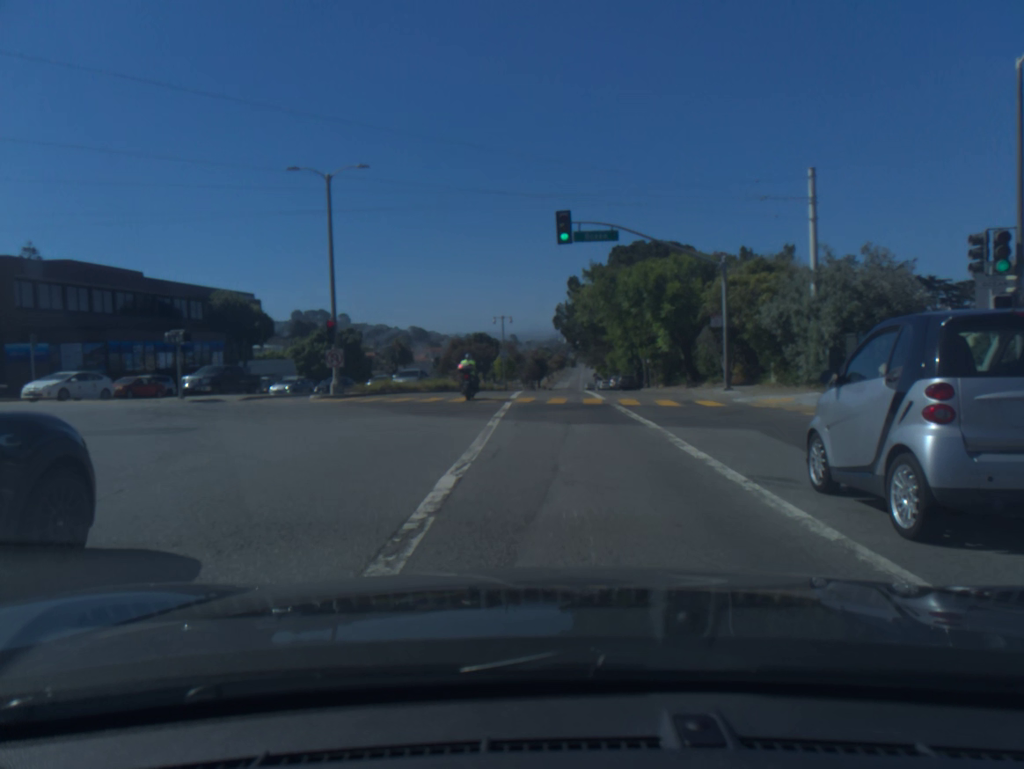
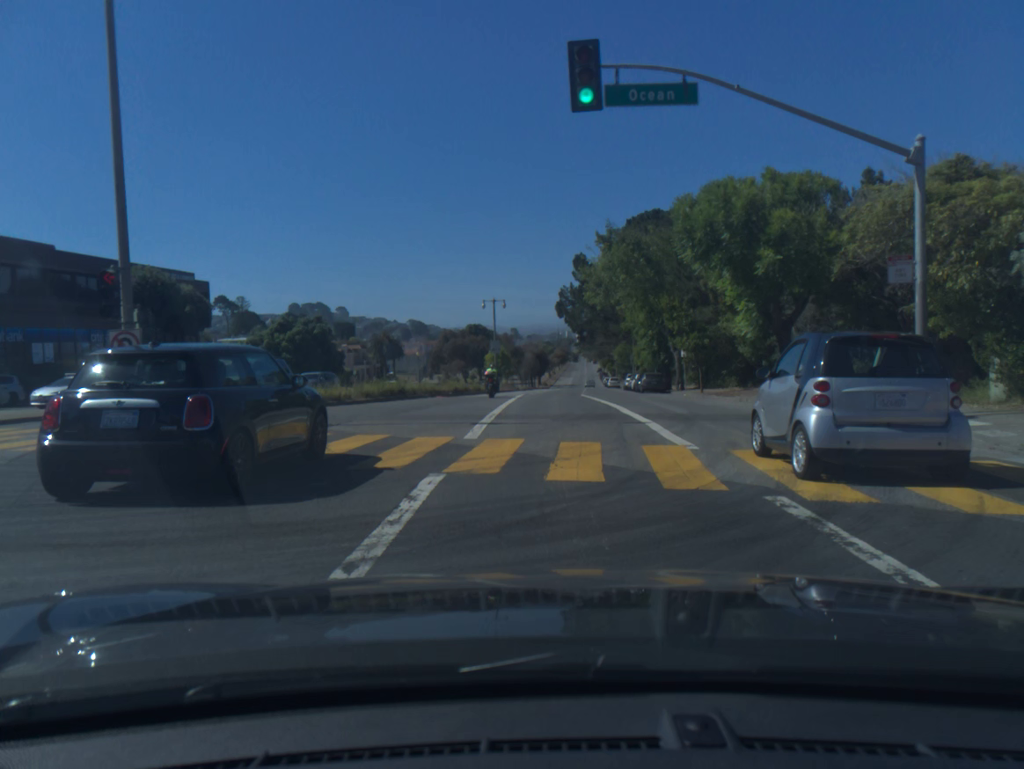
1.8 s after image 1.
(0.0, +16.1) m; 0°
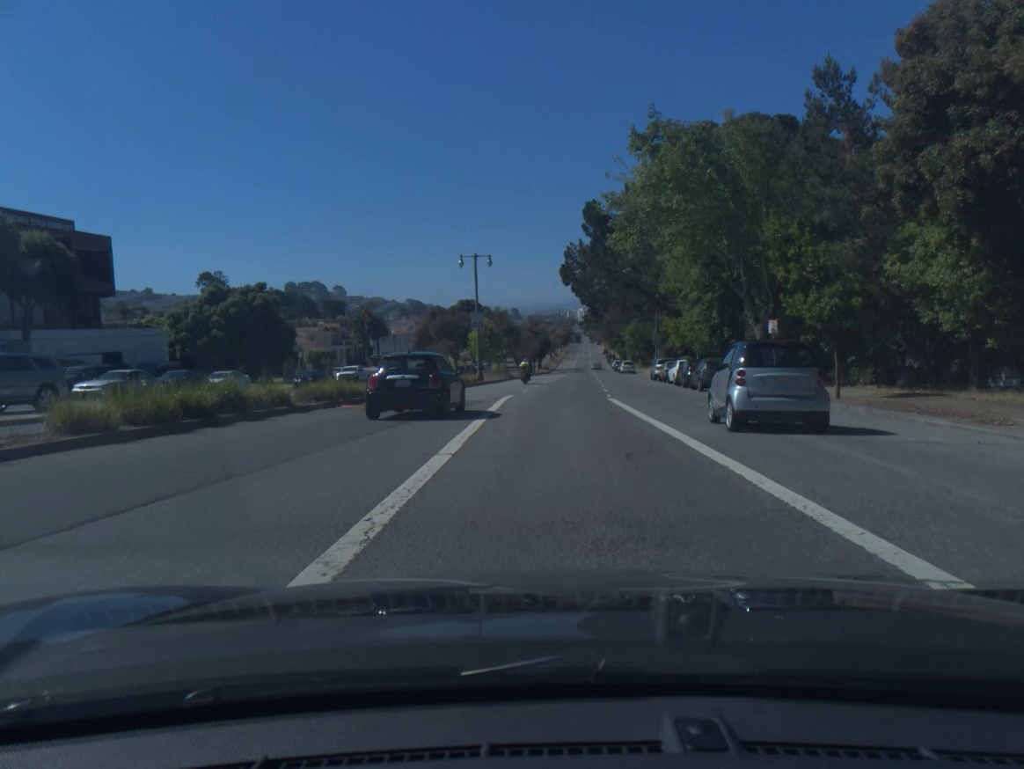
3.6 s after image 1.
(-0.1, +19.7) m; 0°
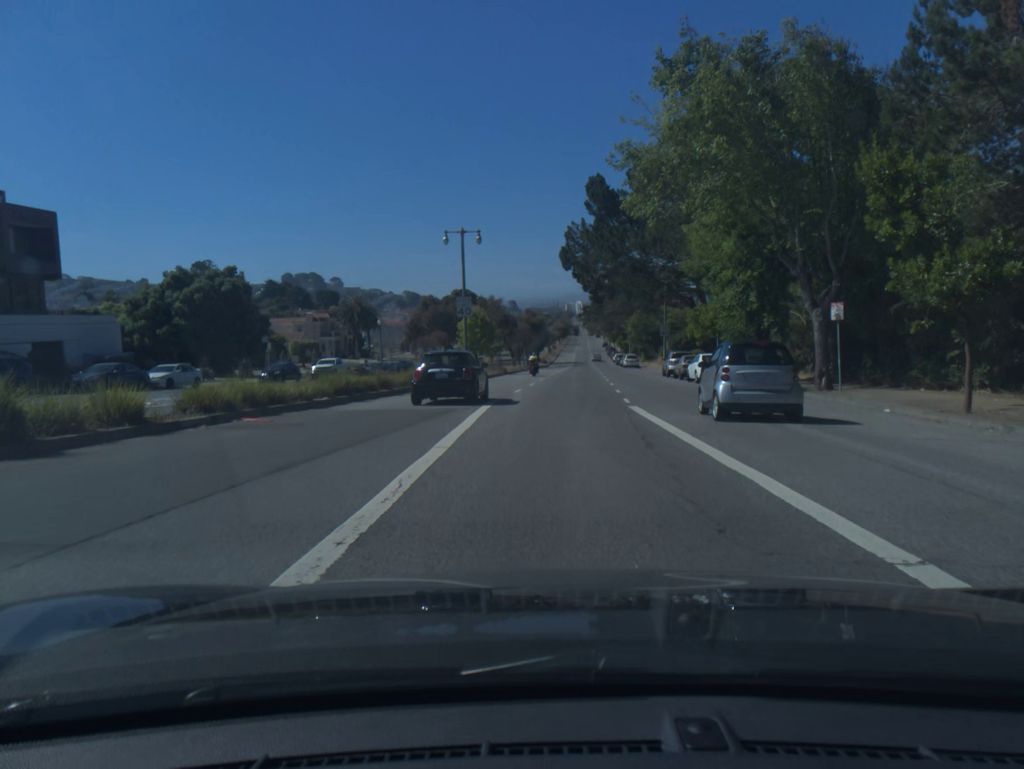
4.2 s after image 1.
(0.0, +7.2) m; 0°
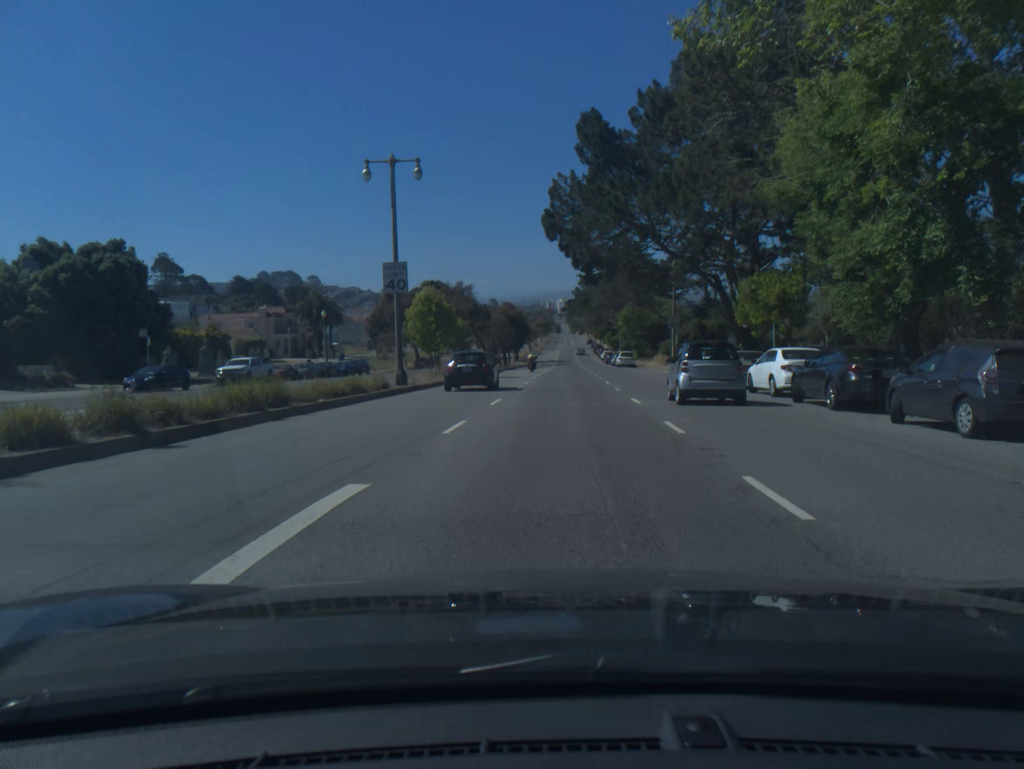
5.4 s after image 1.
(+0.2, +15.6) m; +2°
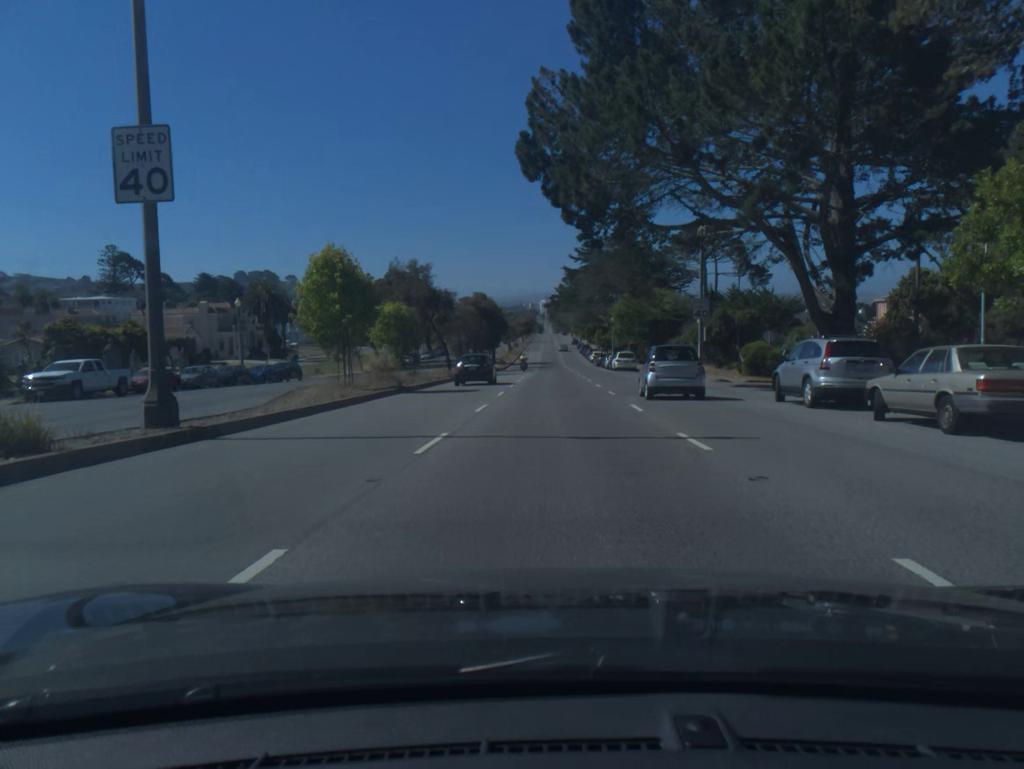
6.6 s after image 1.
(+0.2, +17.1) m; +1°
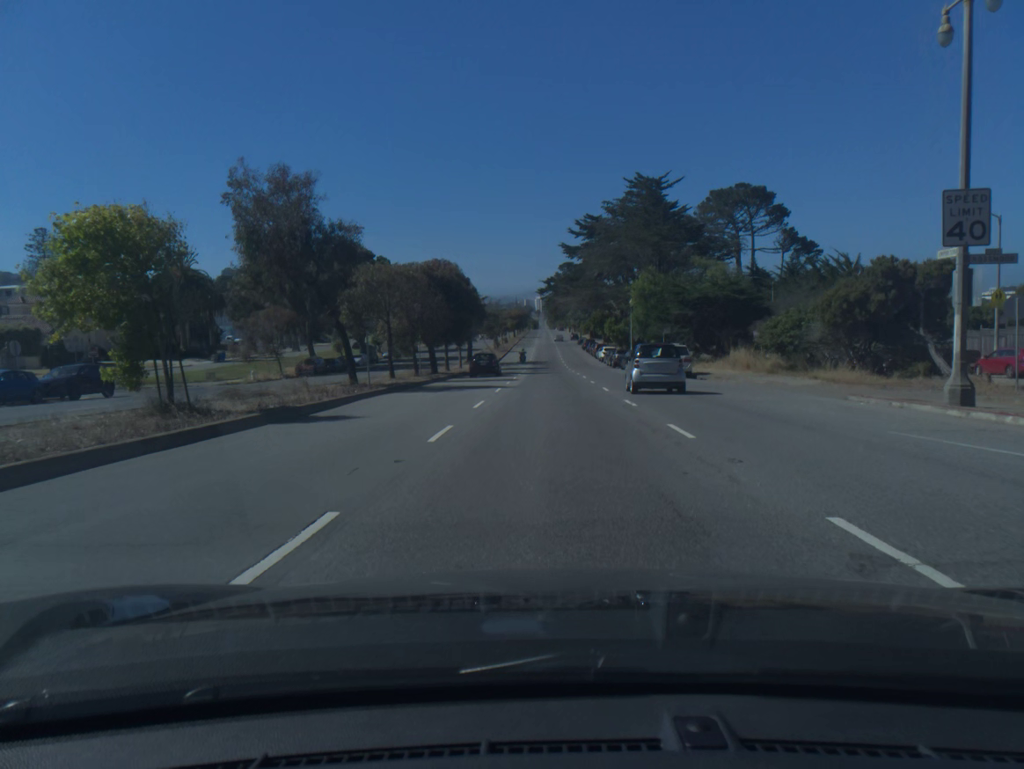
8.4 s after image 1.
(+0.1, +28.2) m; 0°
